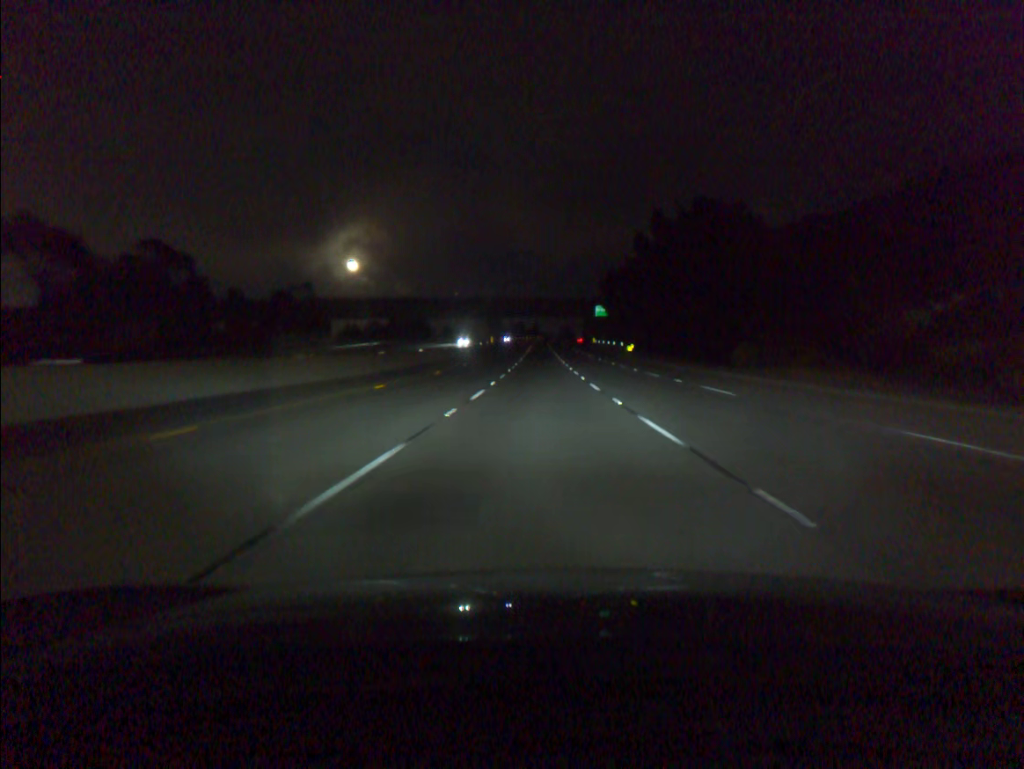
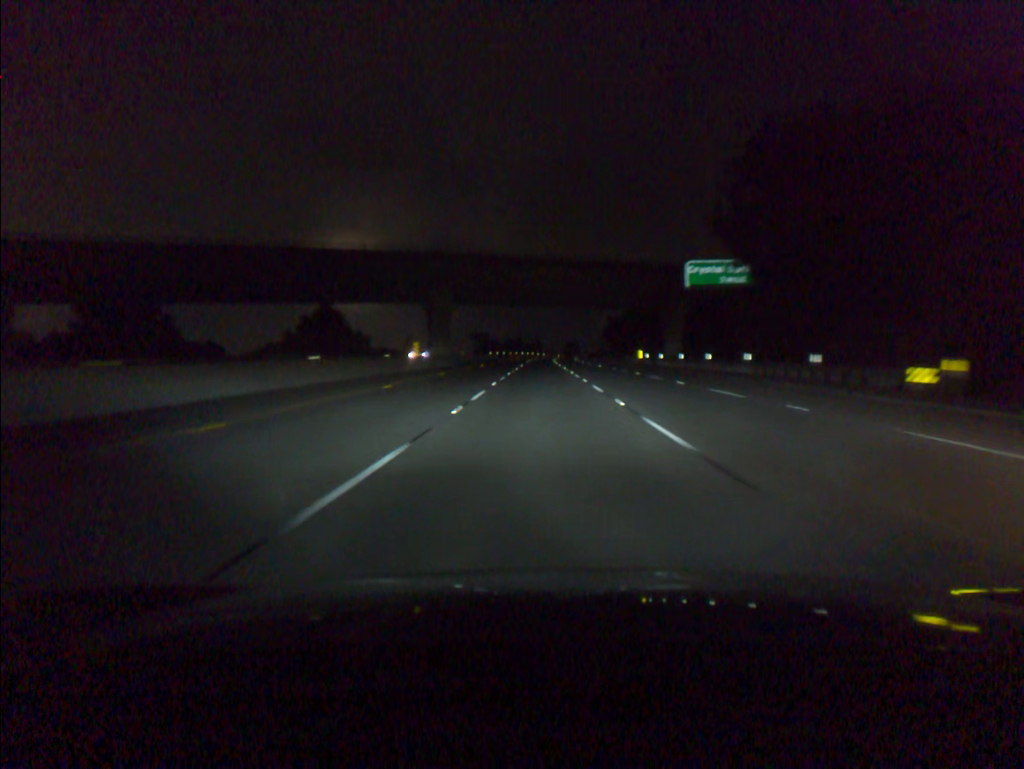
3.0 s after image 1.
(+0.1, +86.0) m; 0°
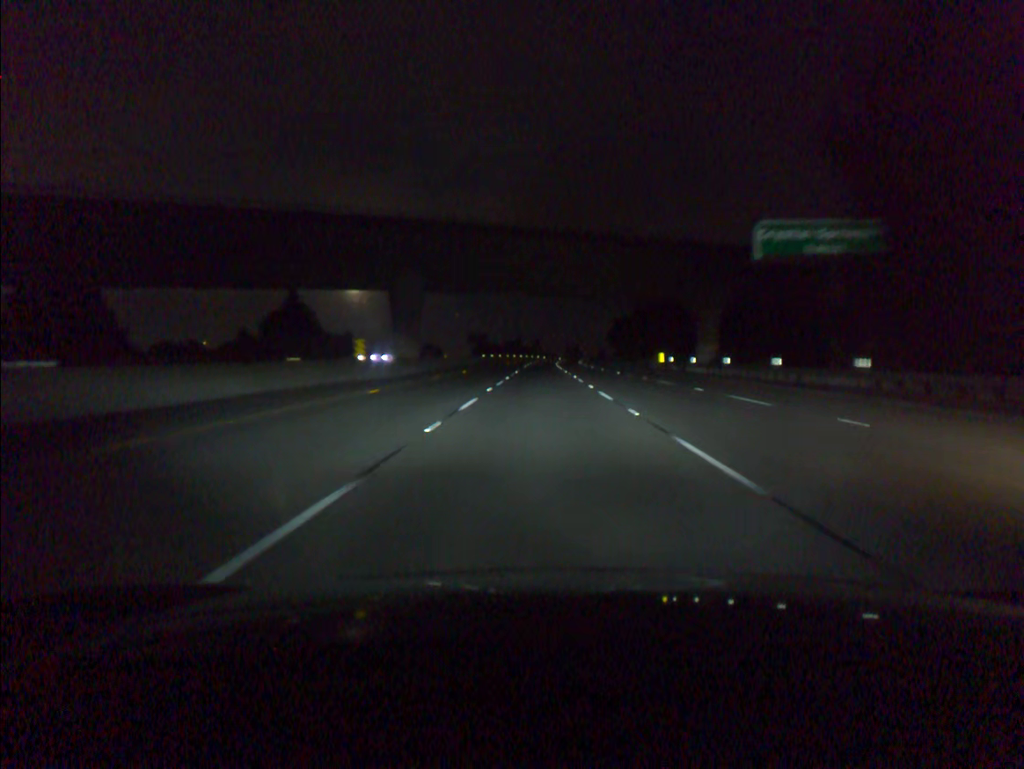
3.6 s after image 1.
(0.0, +17.1) m; 0°
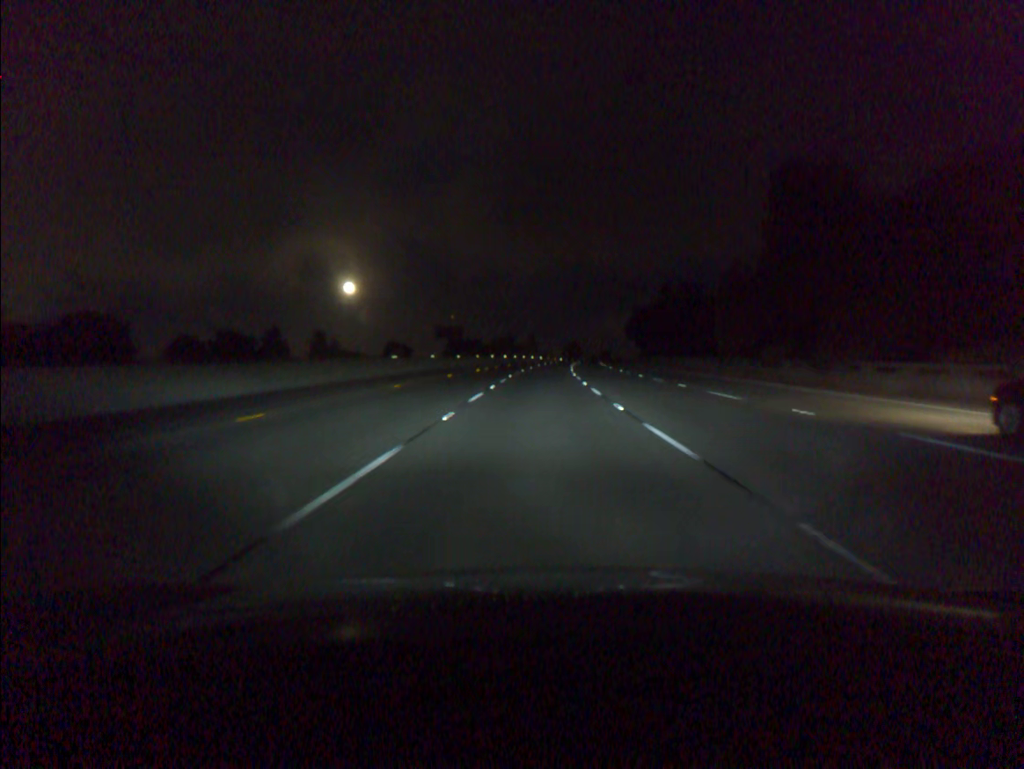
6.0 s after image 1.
(+0.2, +68.5) m; 0°
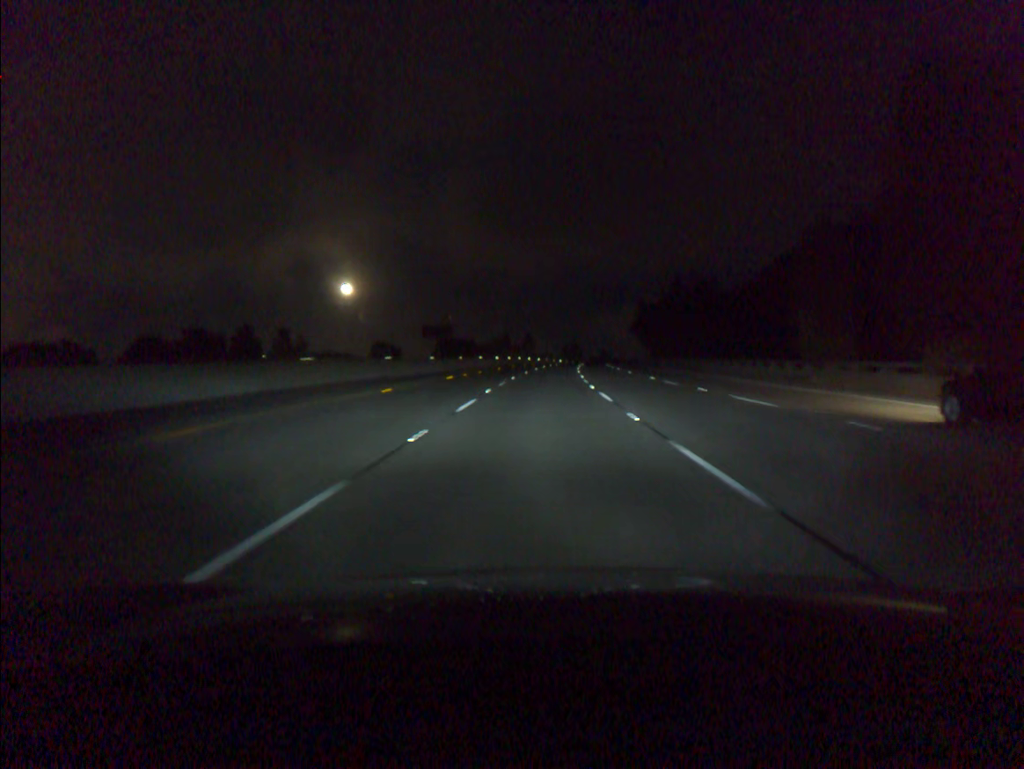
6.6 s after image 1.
(0.0, +17.2) m; 0°
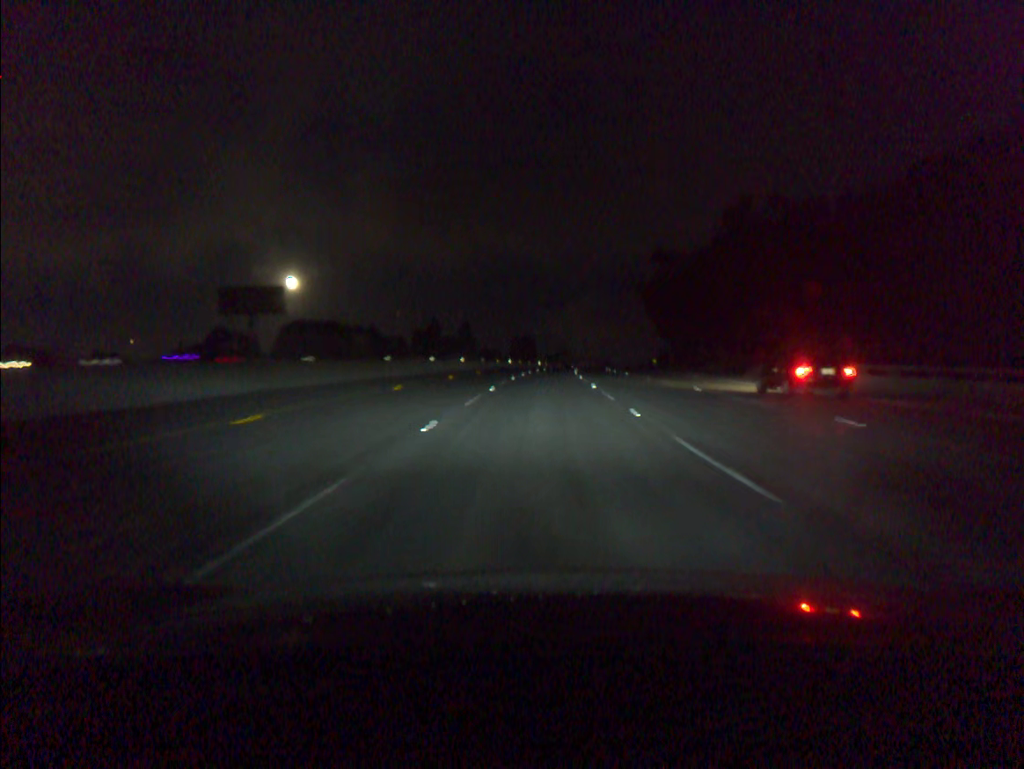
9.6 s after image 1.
(+2.4, +86.3) m; +4°
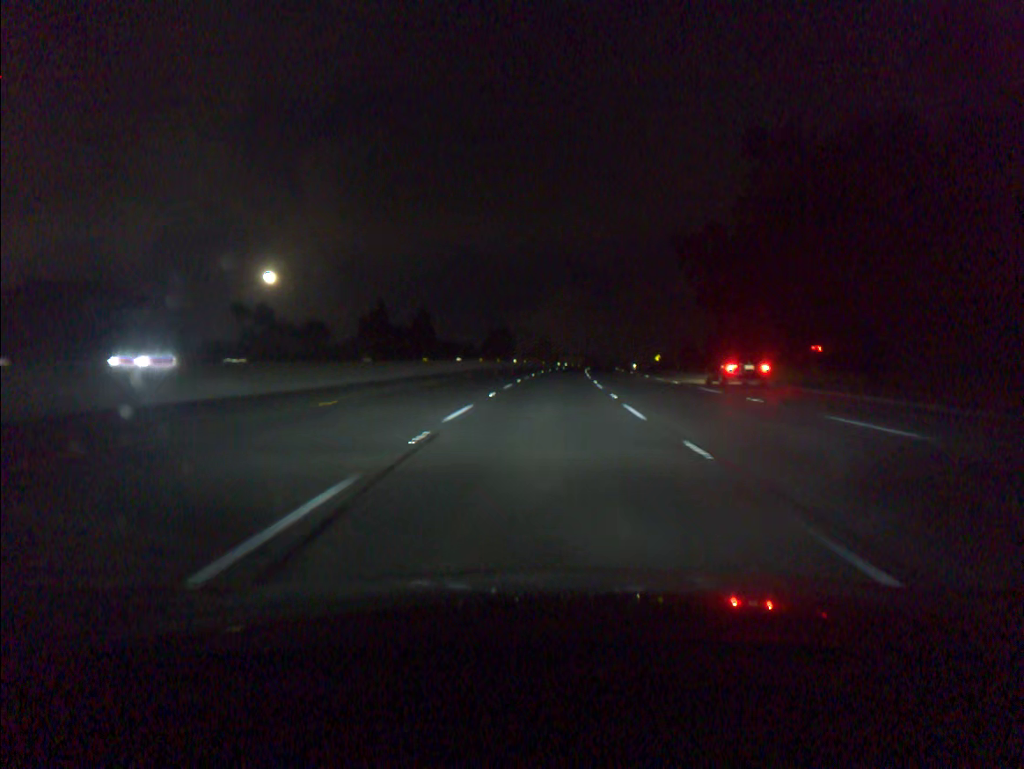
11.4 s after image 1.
(+0.6, +51.9) m; +1°
